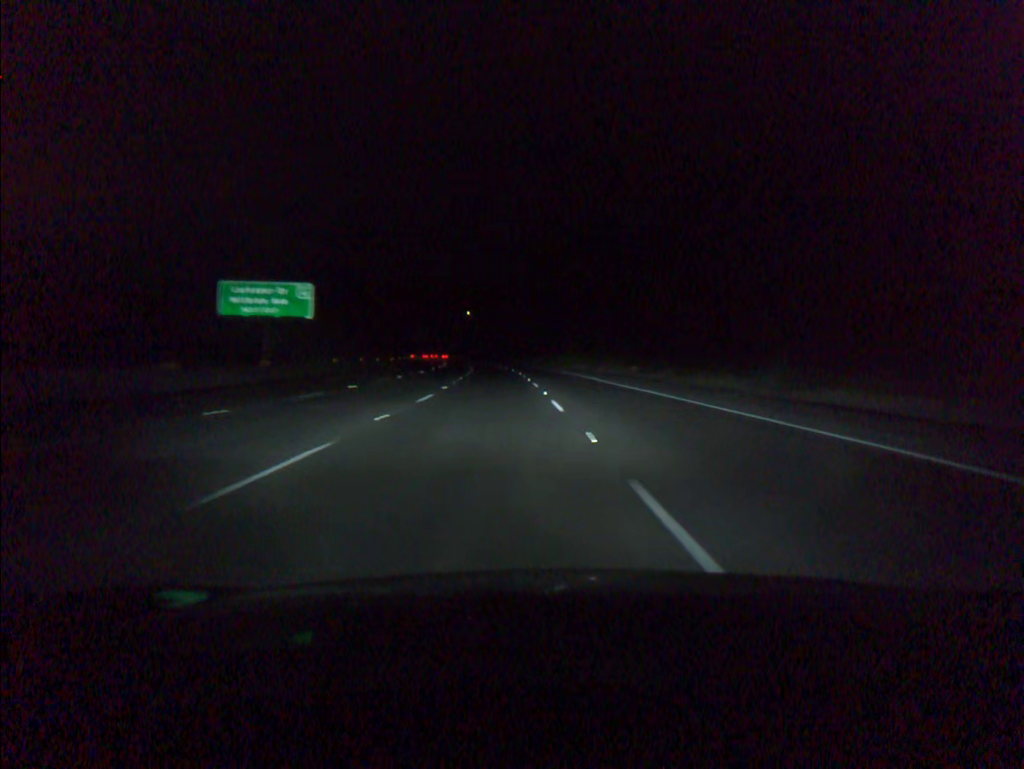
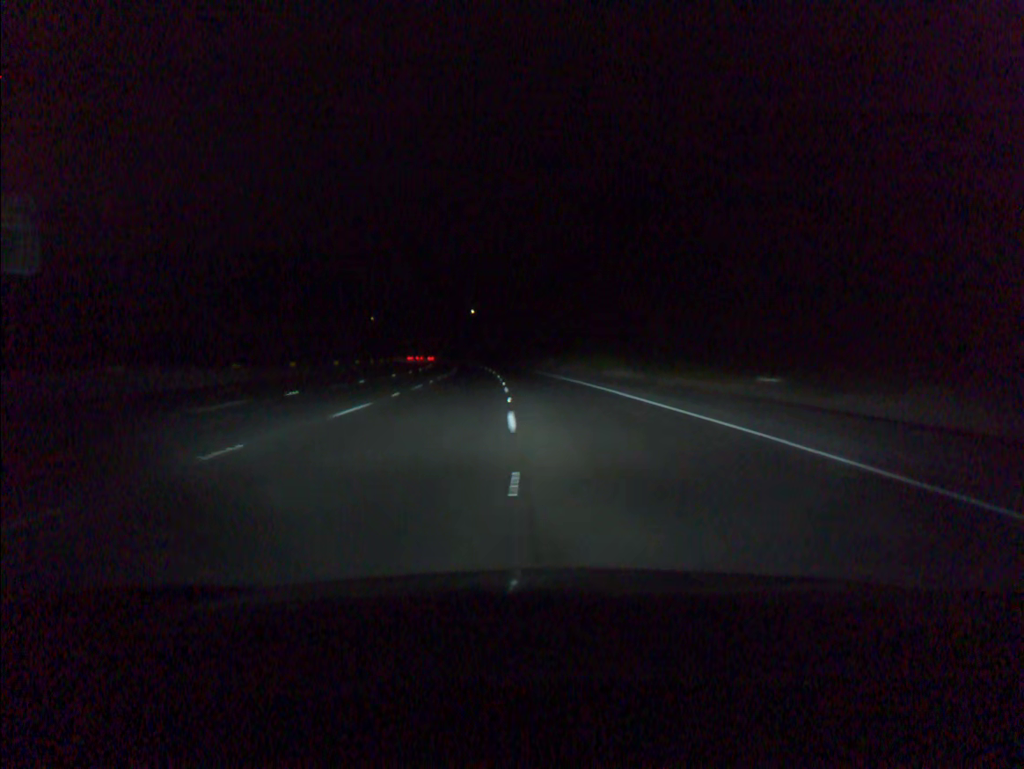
(-0.2, +33.5) m; -1°
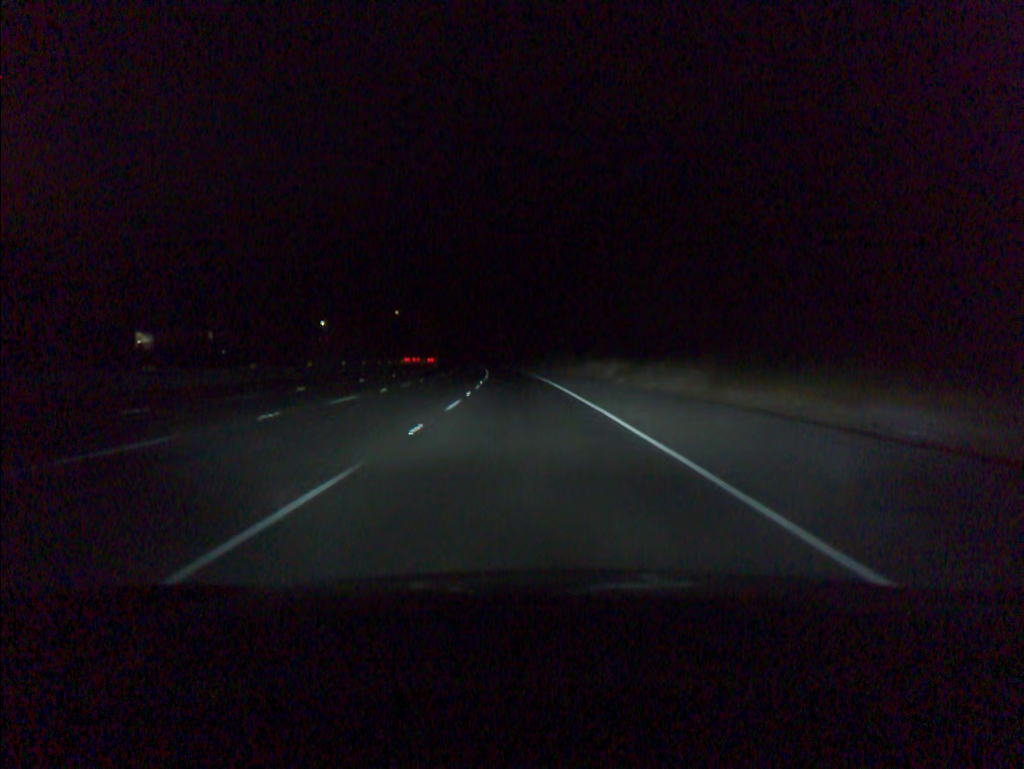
(-2.1, +67.1) m; -4°
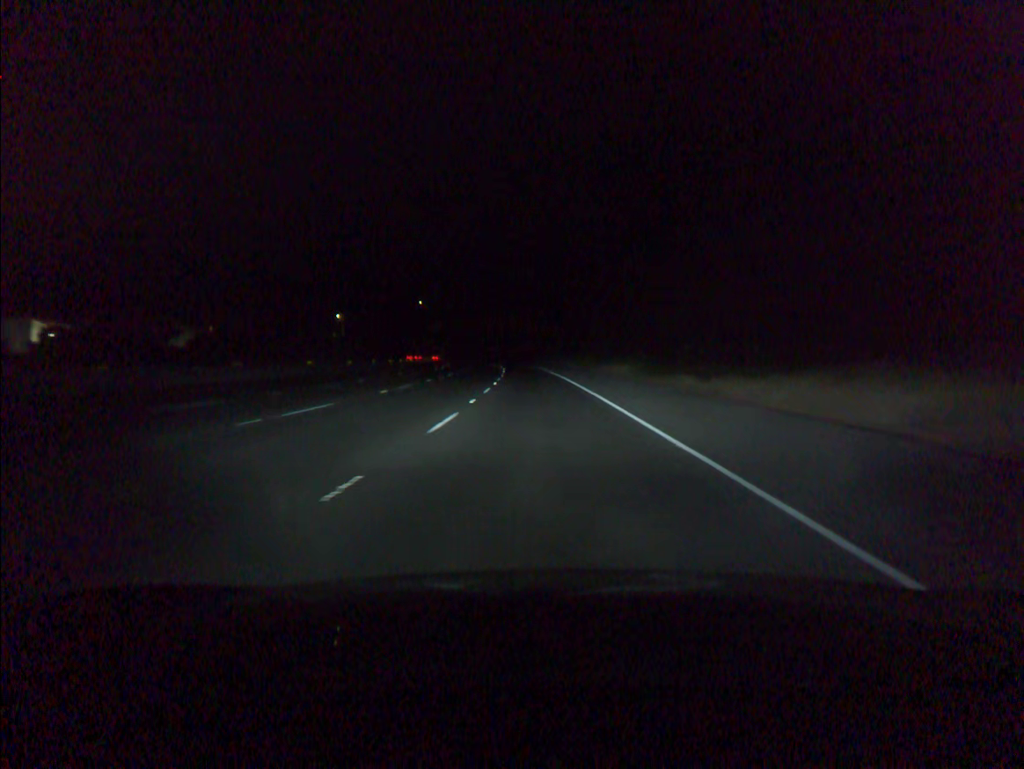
(-1.6, +50.3) m; -3°
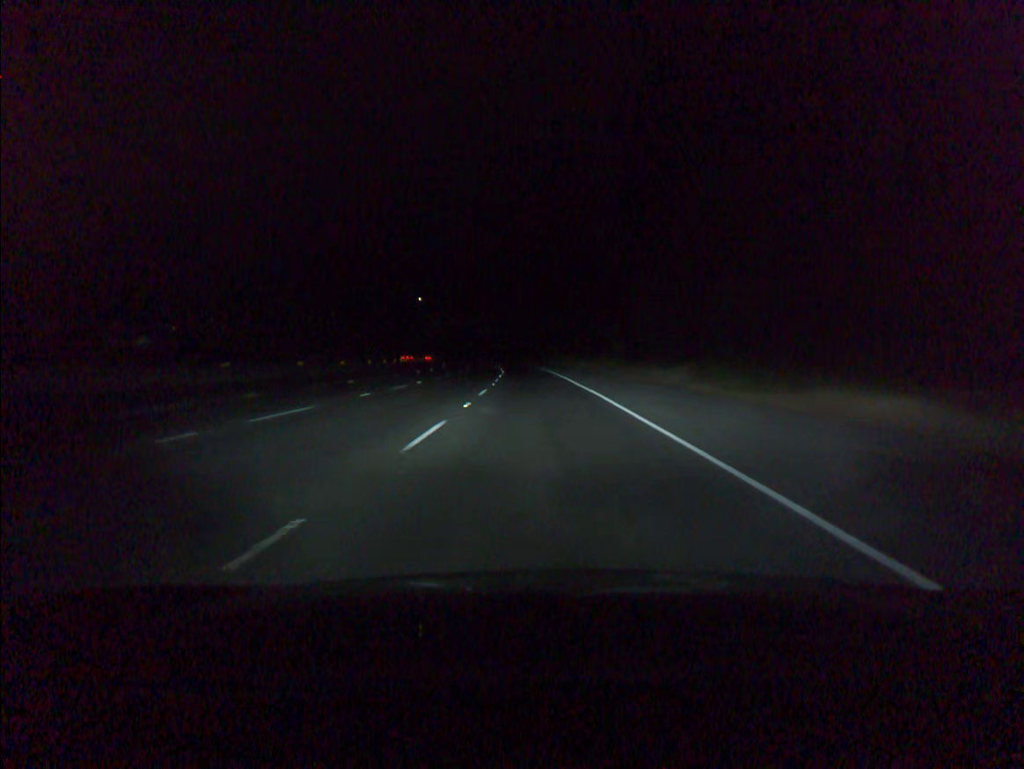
(-0.1, +16.8) m; -1°
